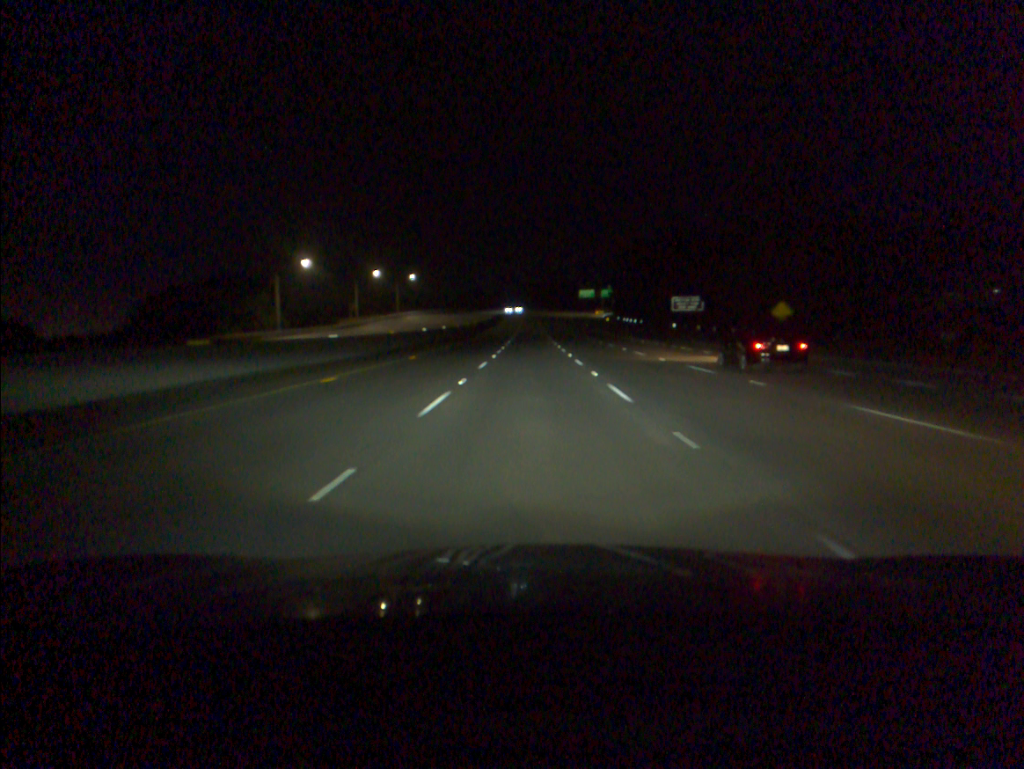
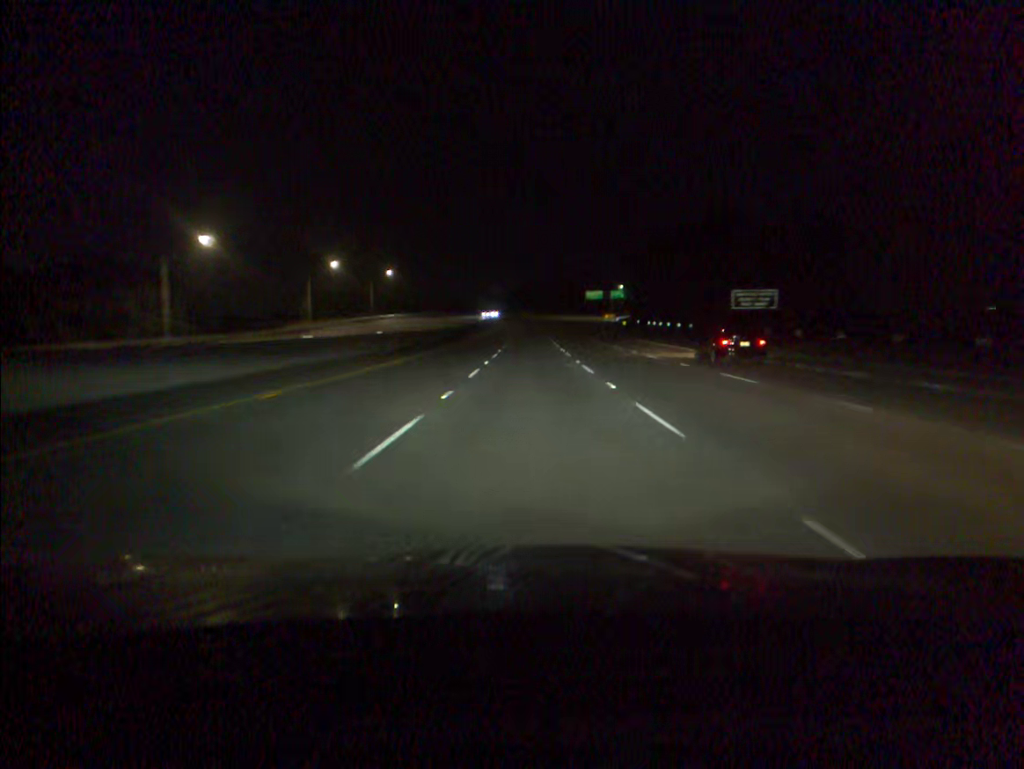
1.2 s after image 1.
(0.0, +33.4) m; 0°
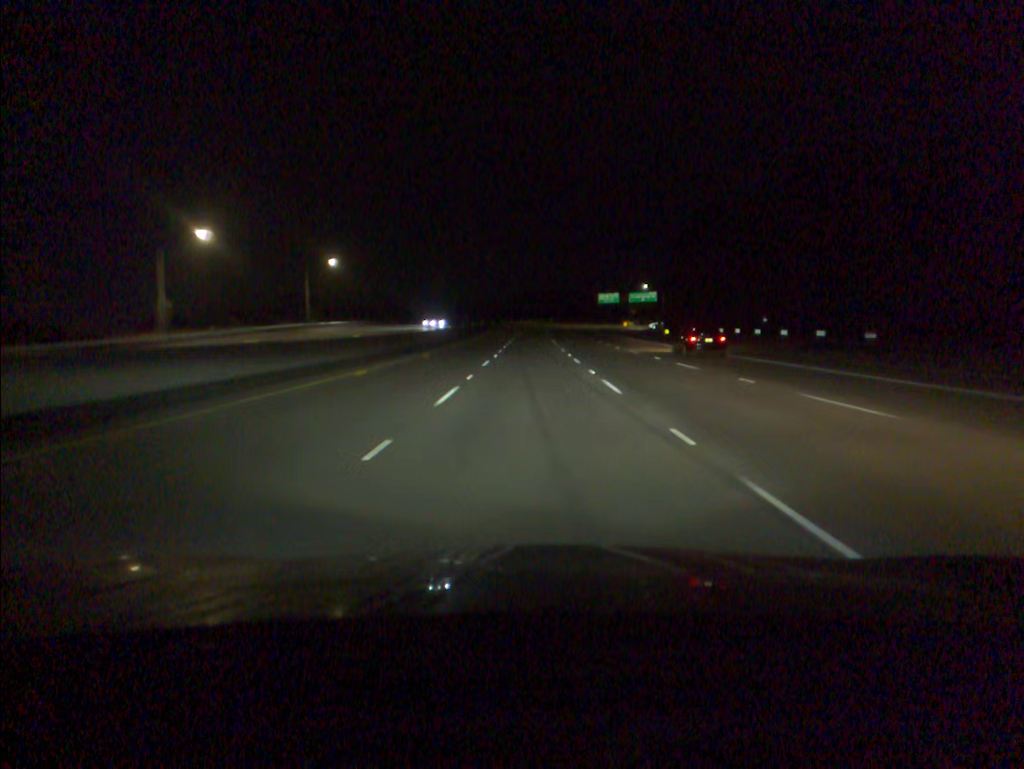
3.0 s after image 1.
(0.0, +50.1) m; 0°
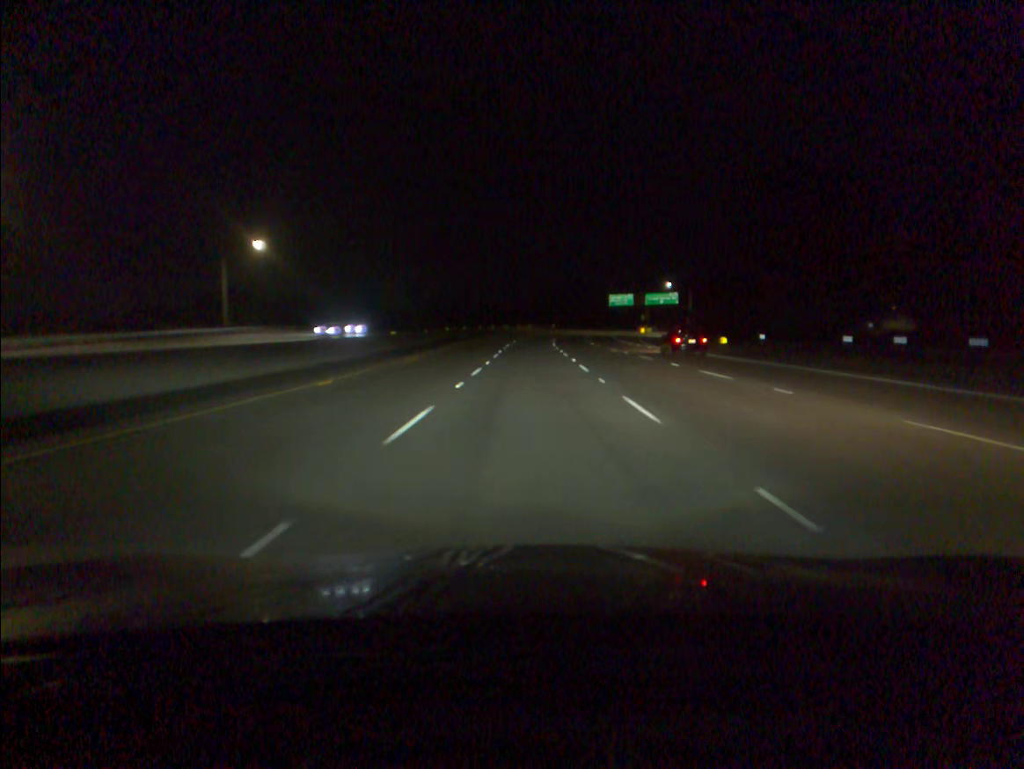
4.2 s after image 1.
(0.0, +33.4) m; 0°
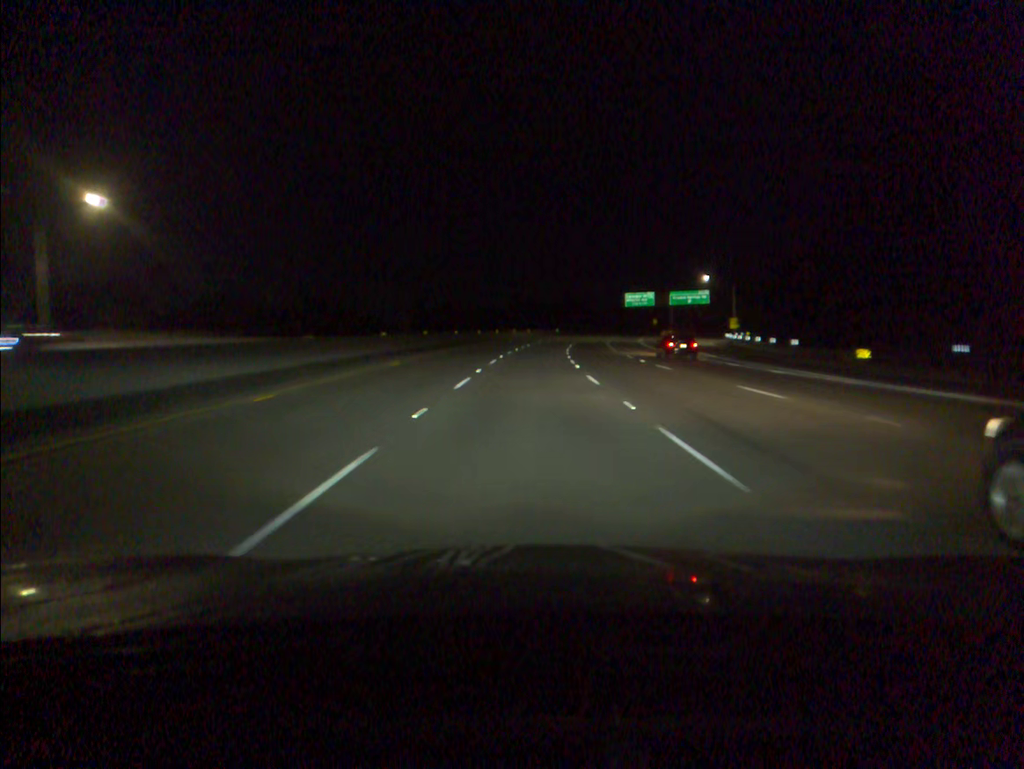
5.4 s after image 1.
(0.0, +33.4) m; 0°
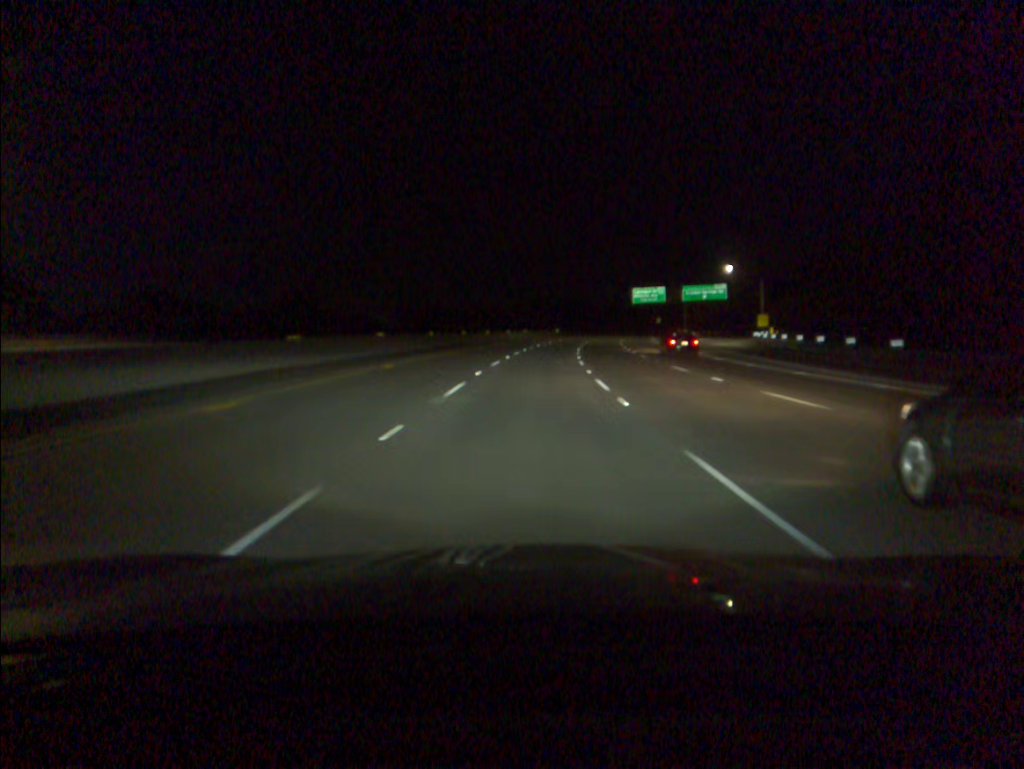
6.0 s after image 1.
(0.0, +16.7) m; 0°
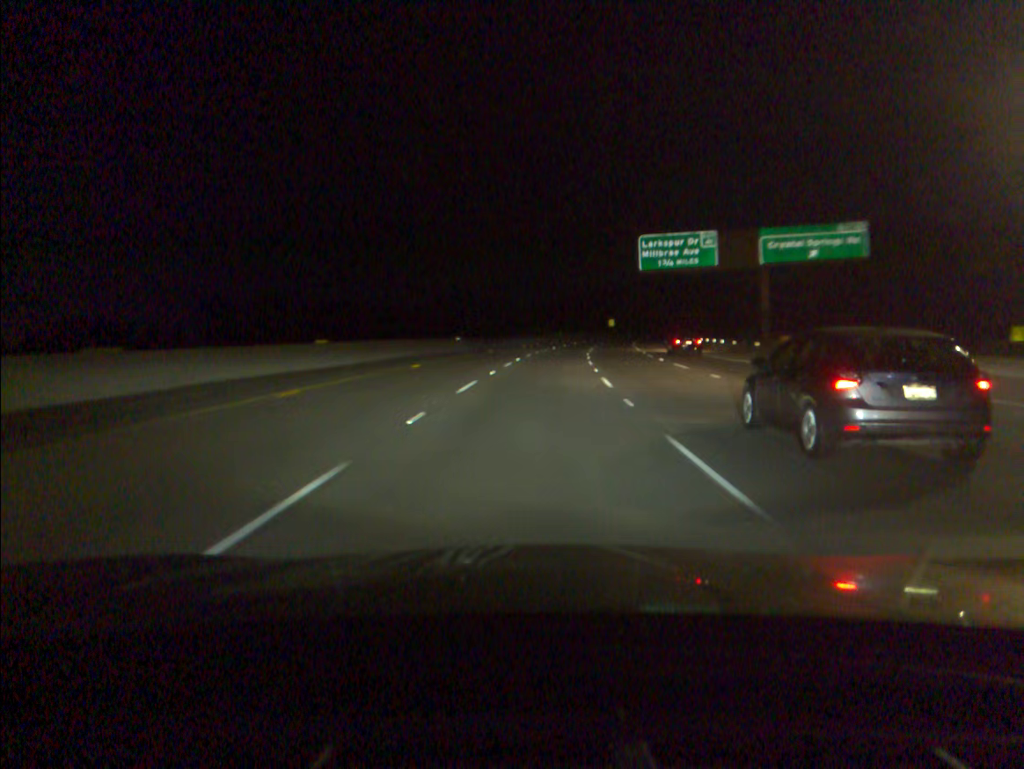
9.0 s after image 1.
(+4.0, +83.5) m; +6°
